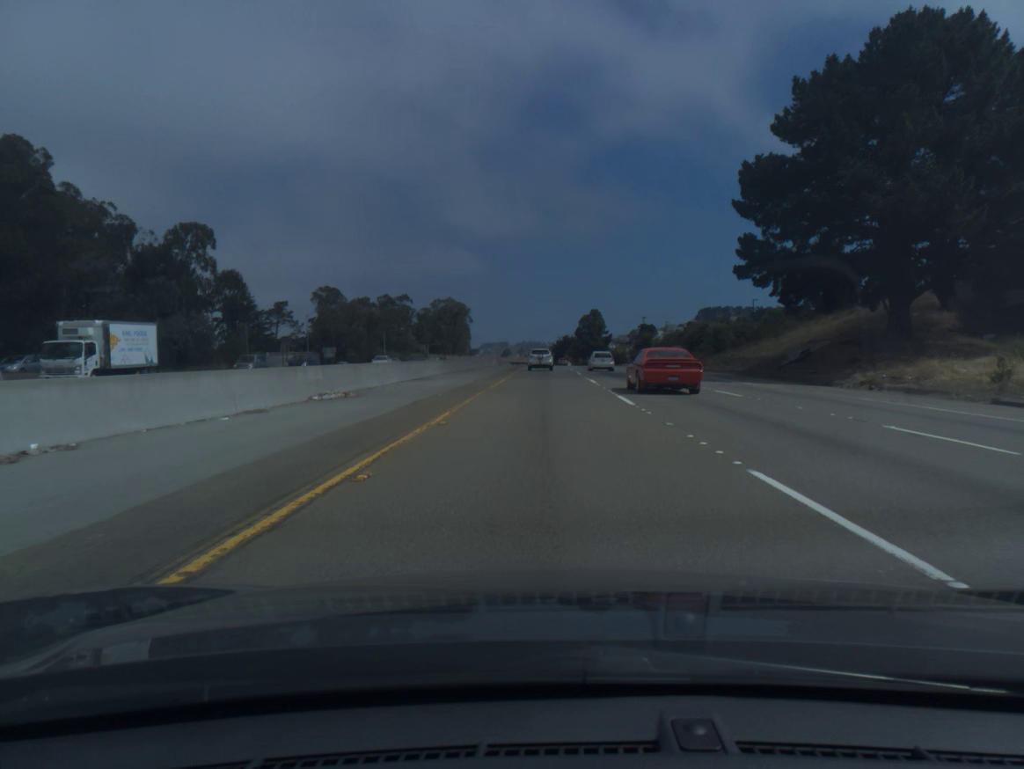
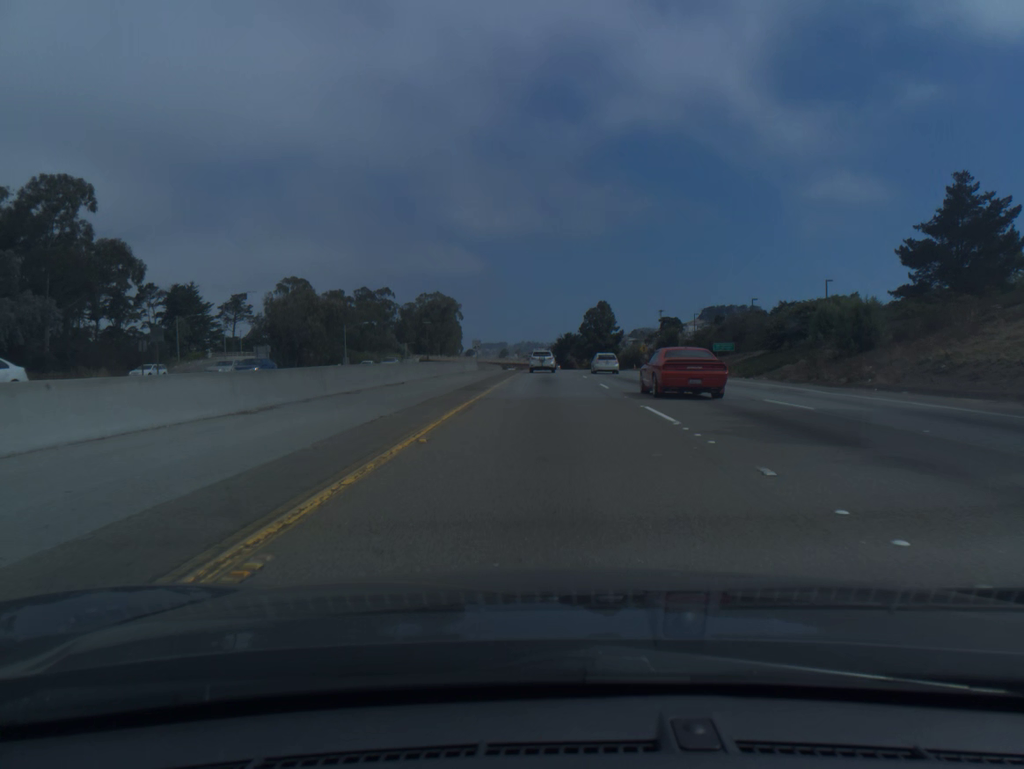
(0.0, +34.8) m; 0°
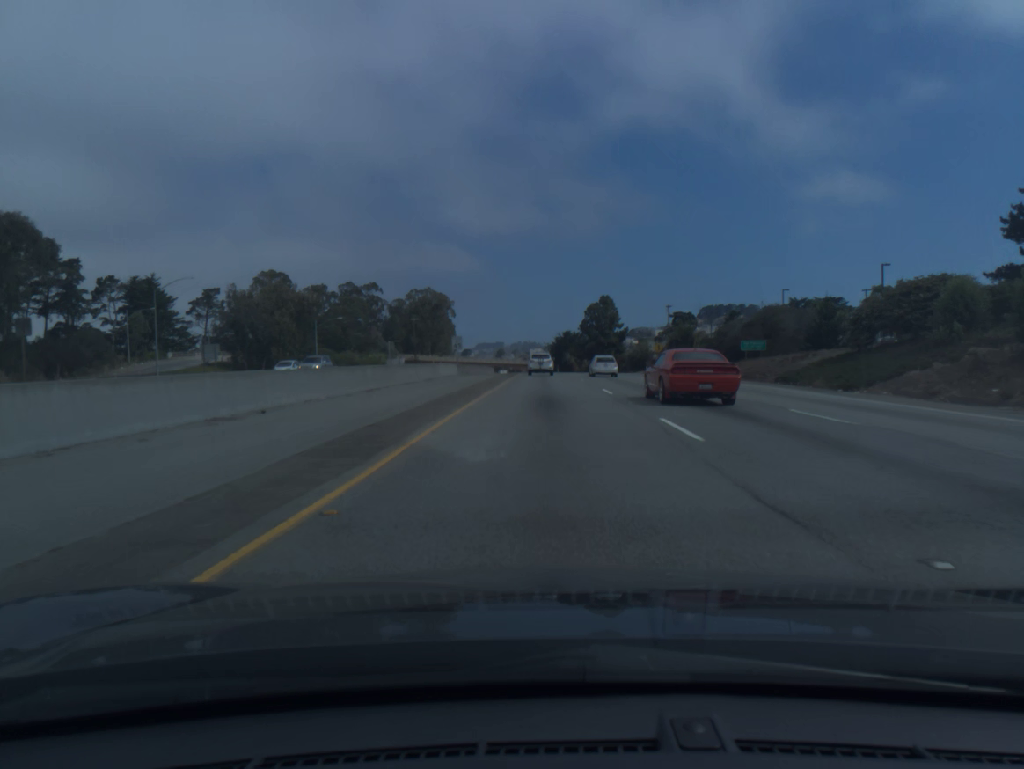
(0.0, +17.4) m; 0°
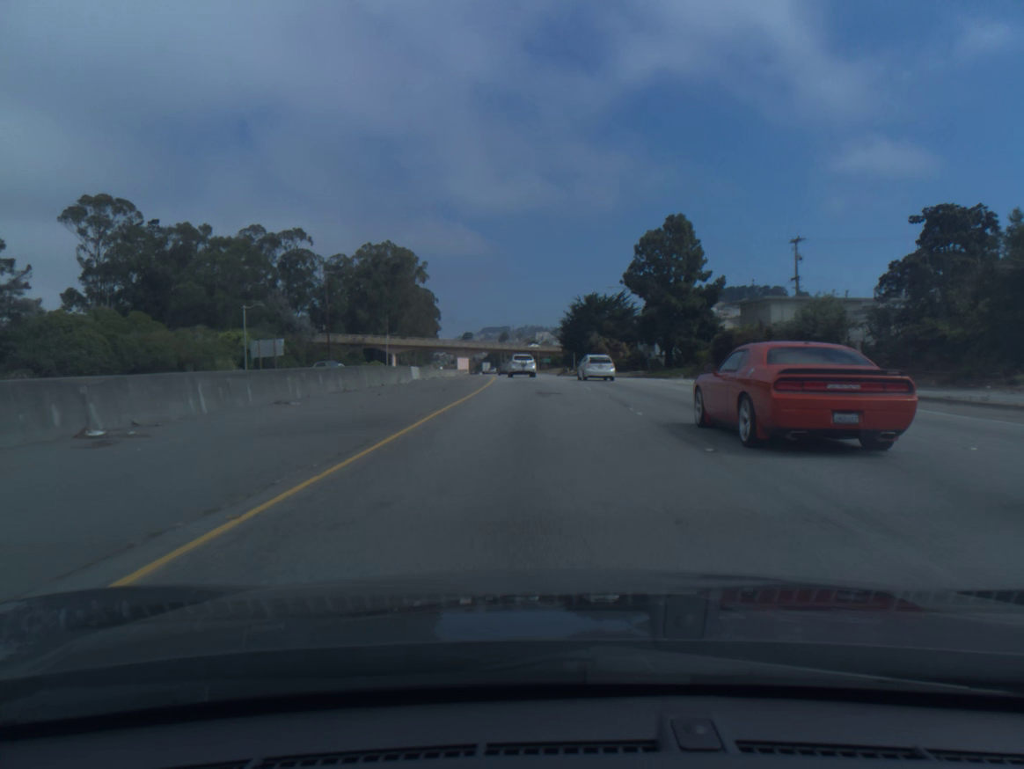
(+0.1, +86.4) m; -1°
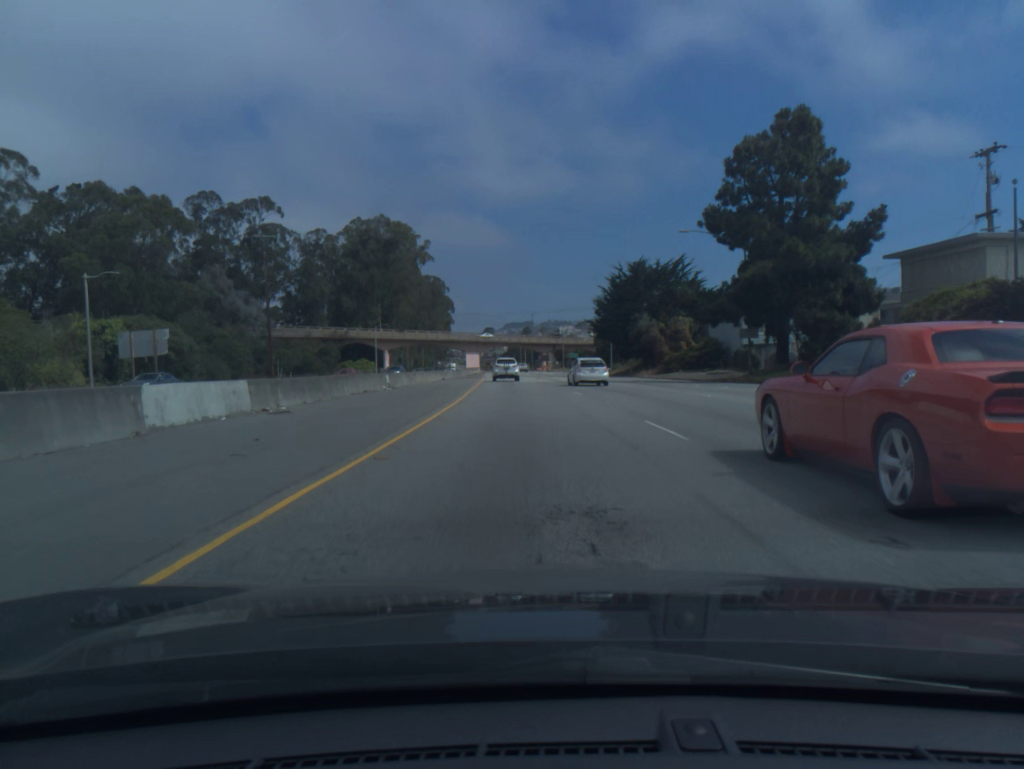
(-0.3, +34.4) m; -2°
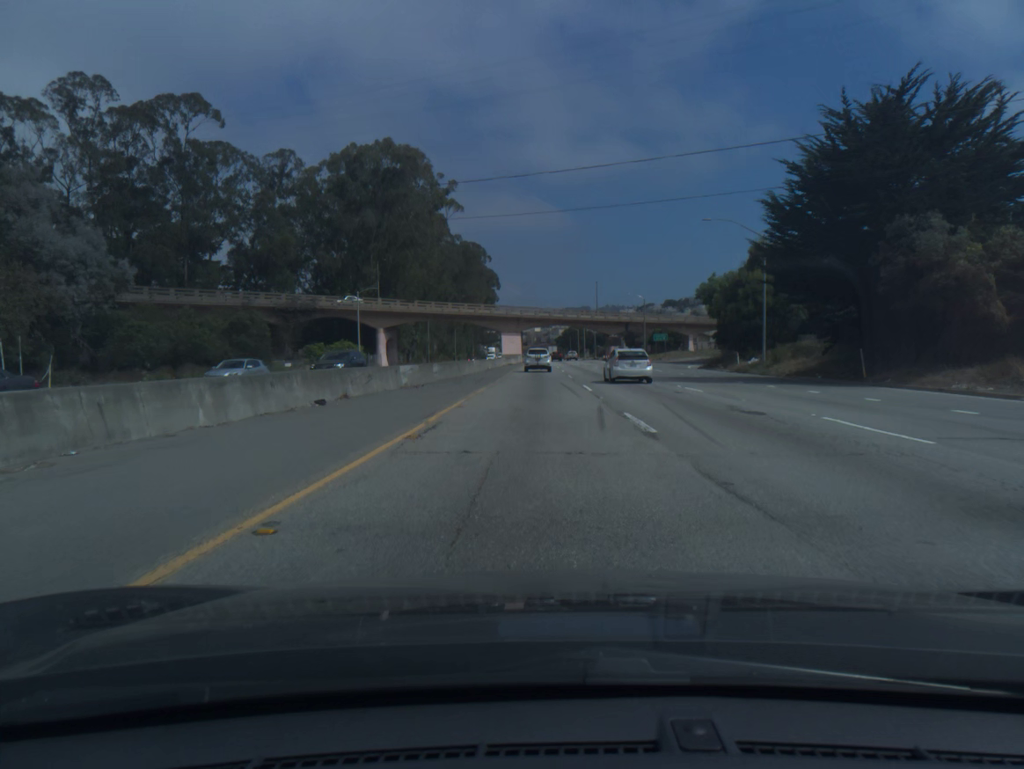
(-1.9, +51.3) m; -4°
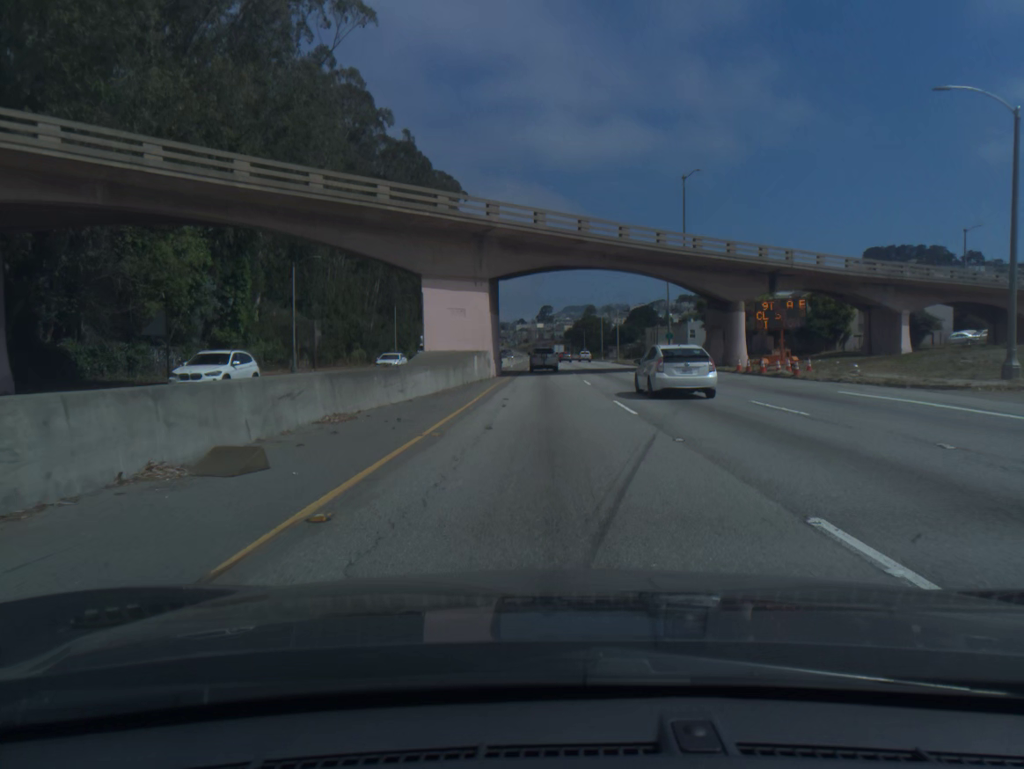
(-0.6, +84.4) m; 0°
